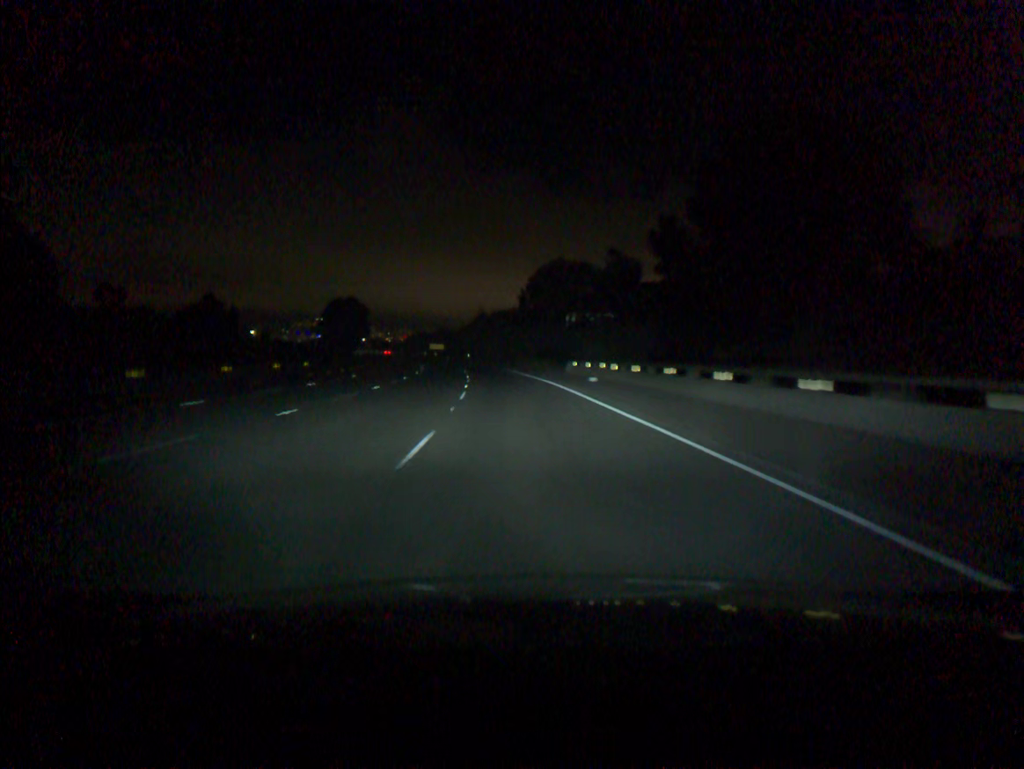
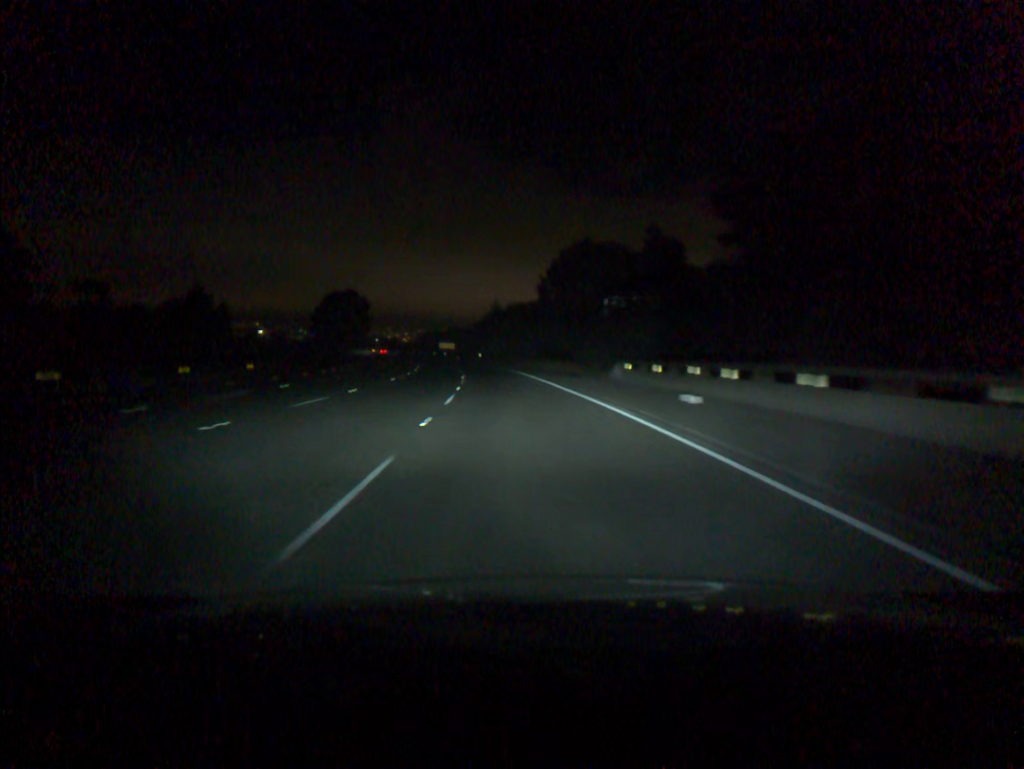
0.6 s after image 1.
(-0.2, +18.3) m; -1°
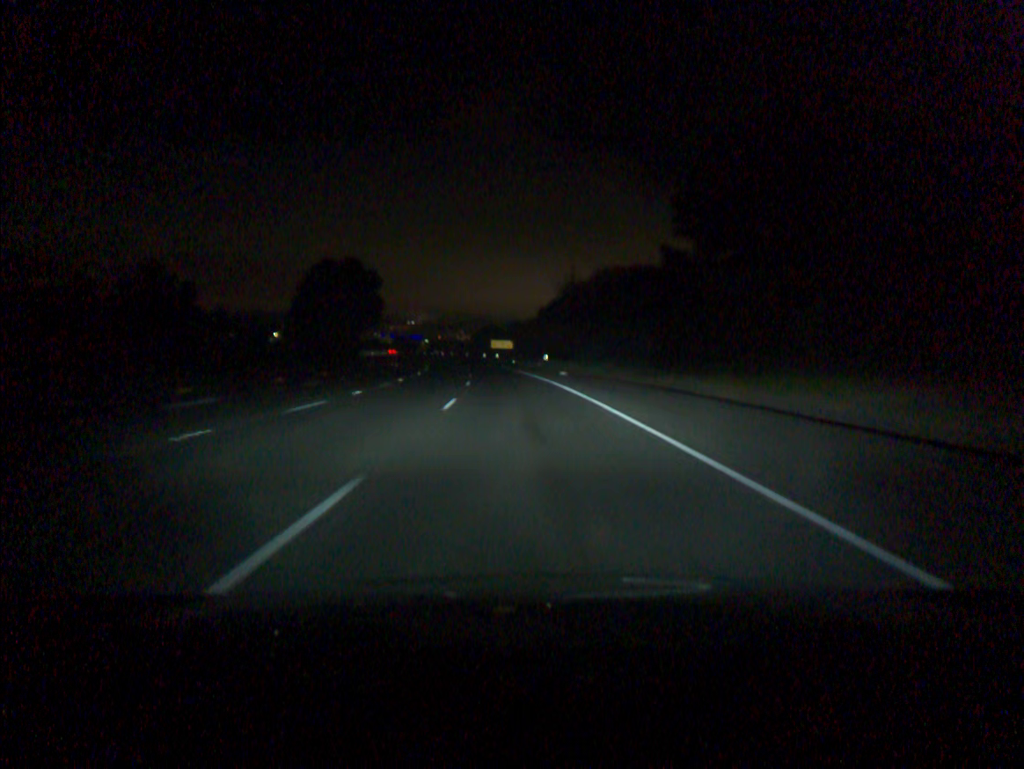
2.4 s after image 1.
(-2.2, +55.0) m; -5°
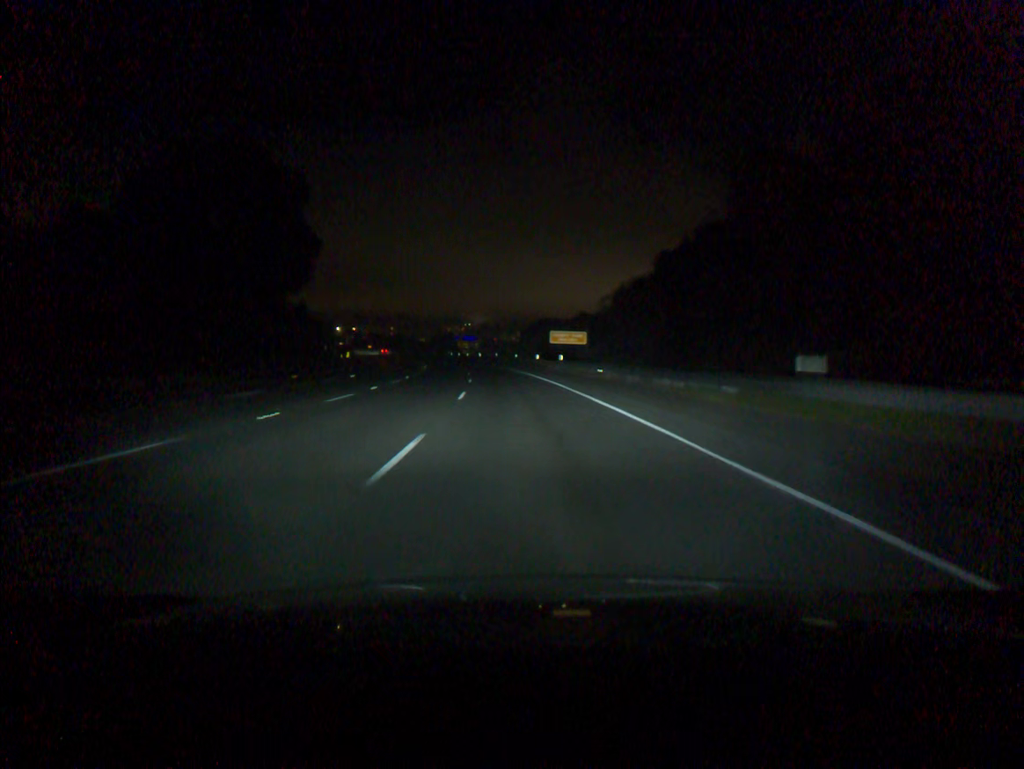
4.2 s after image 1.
(-2.1, +55.0) m; -4°
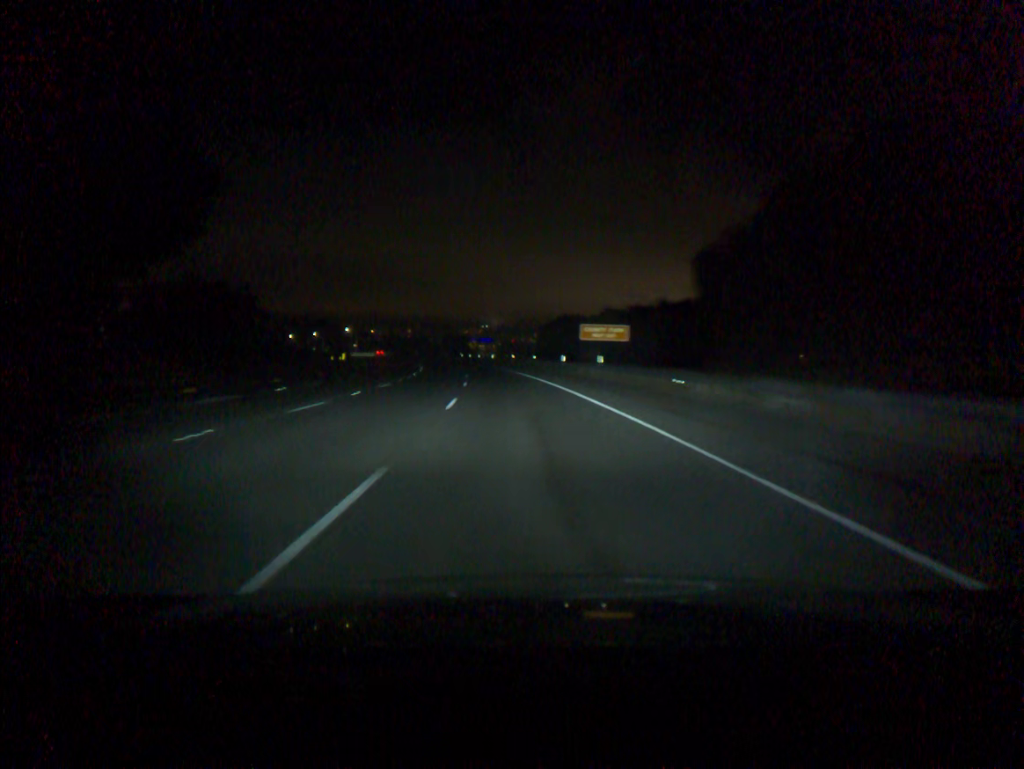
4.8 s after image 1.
(-0.2, +18.4) m; -1°
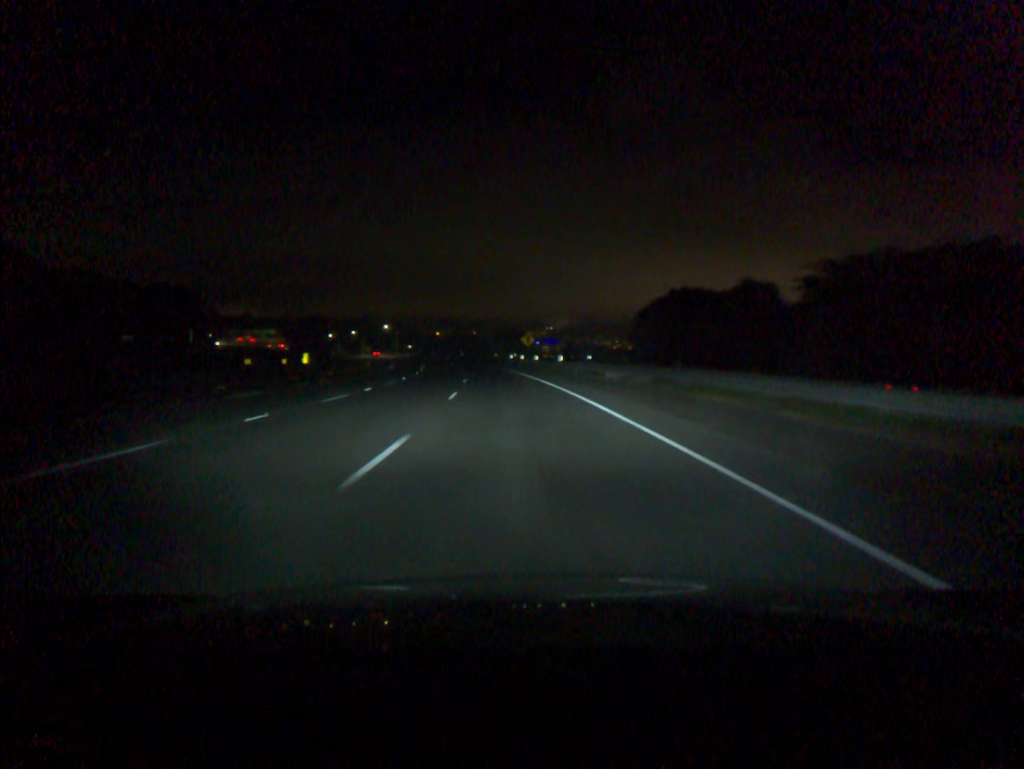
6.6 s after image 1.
(-2.1, +55.0) m; -5°
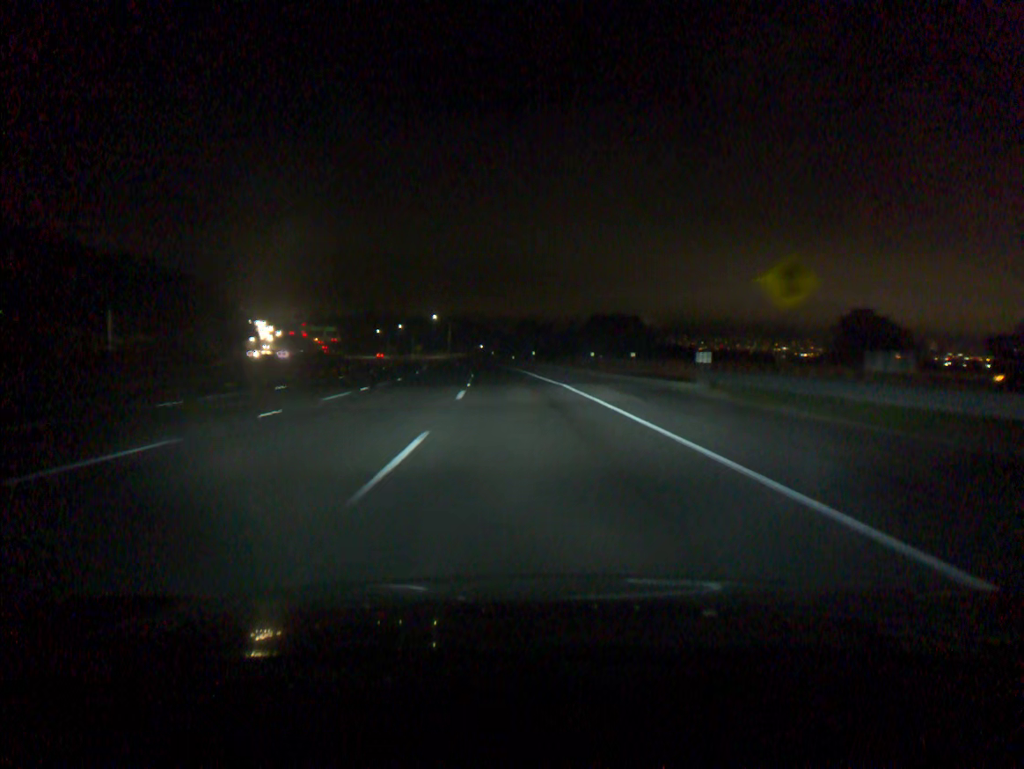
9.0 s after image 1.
(-4.1, +73.3) m; -6°
